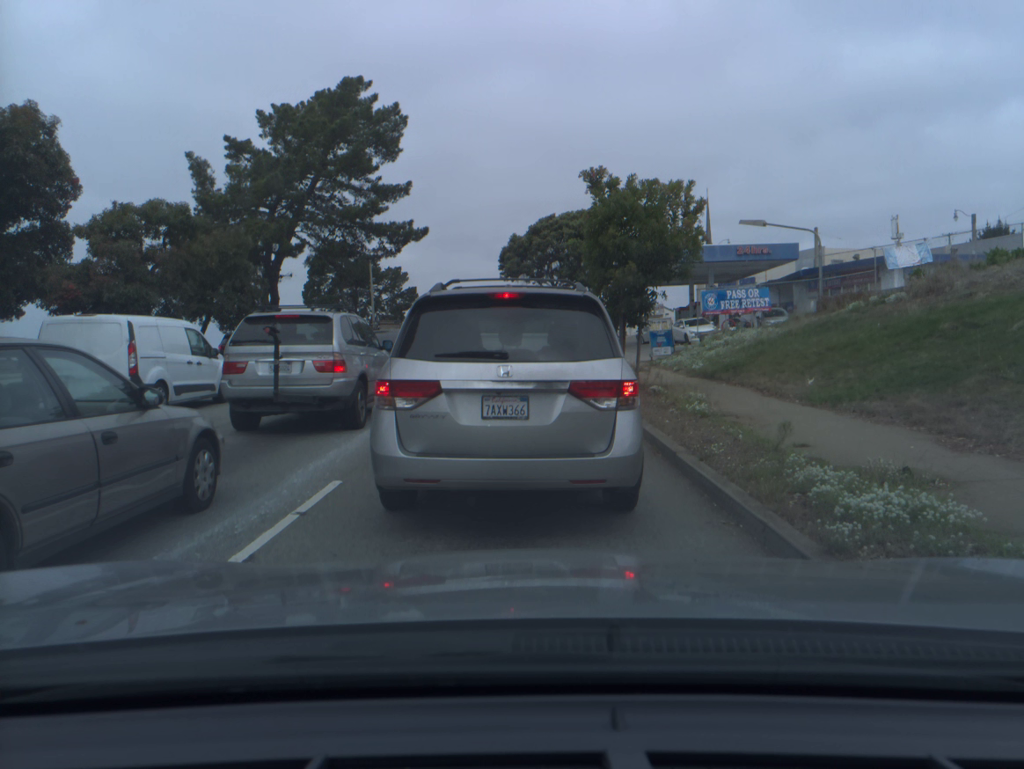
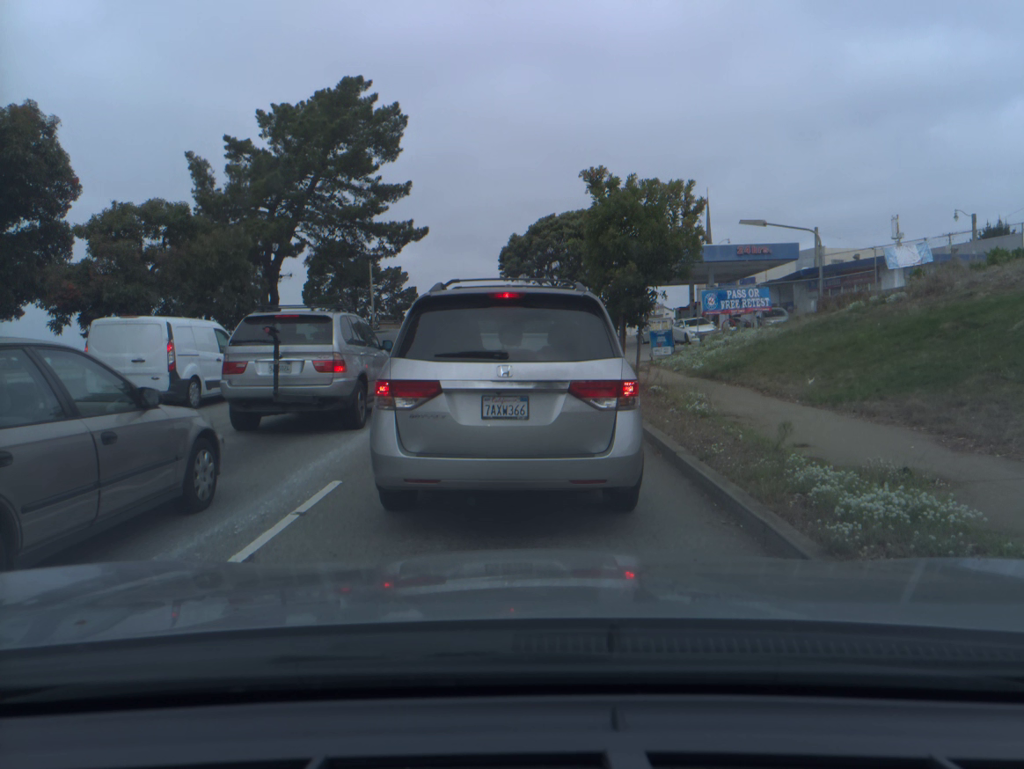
(0.0, 0.0) m; 0°
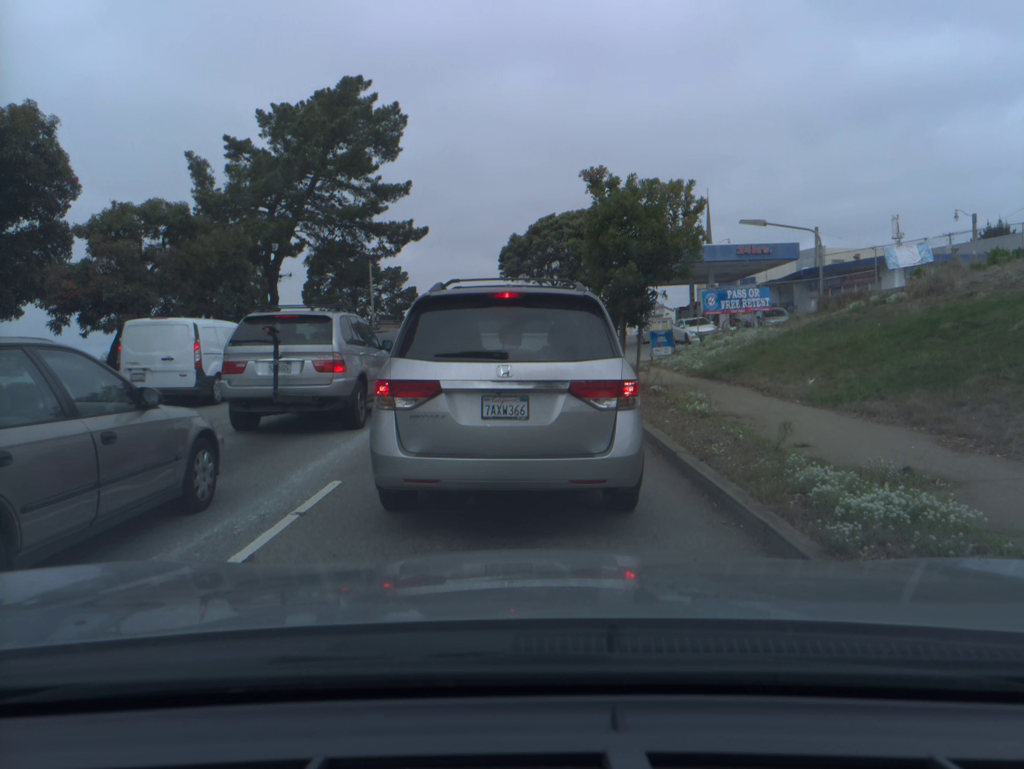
(0.0, 0.0) m; 0°
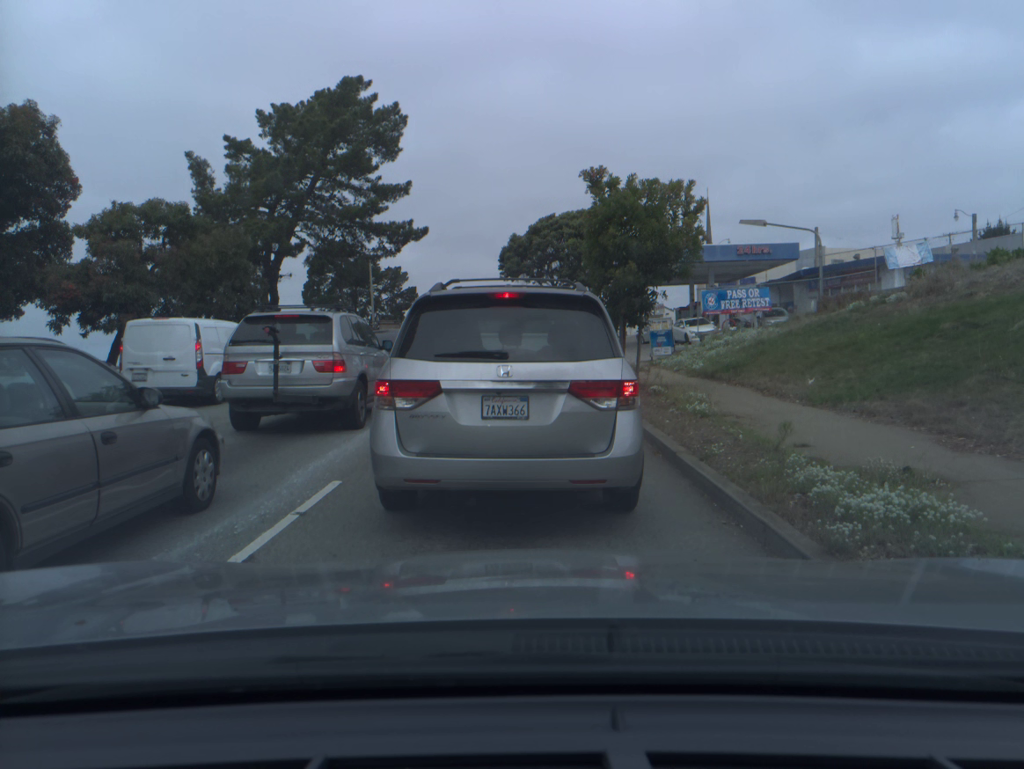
(0.0, 0.0) m; 0°
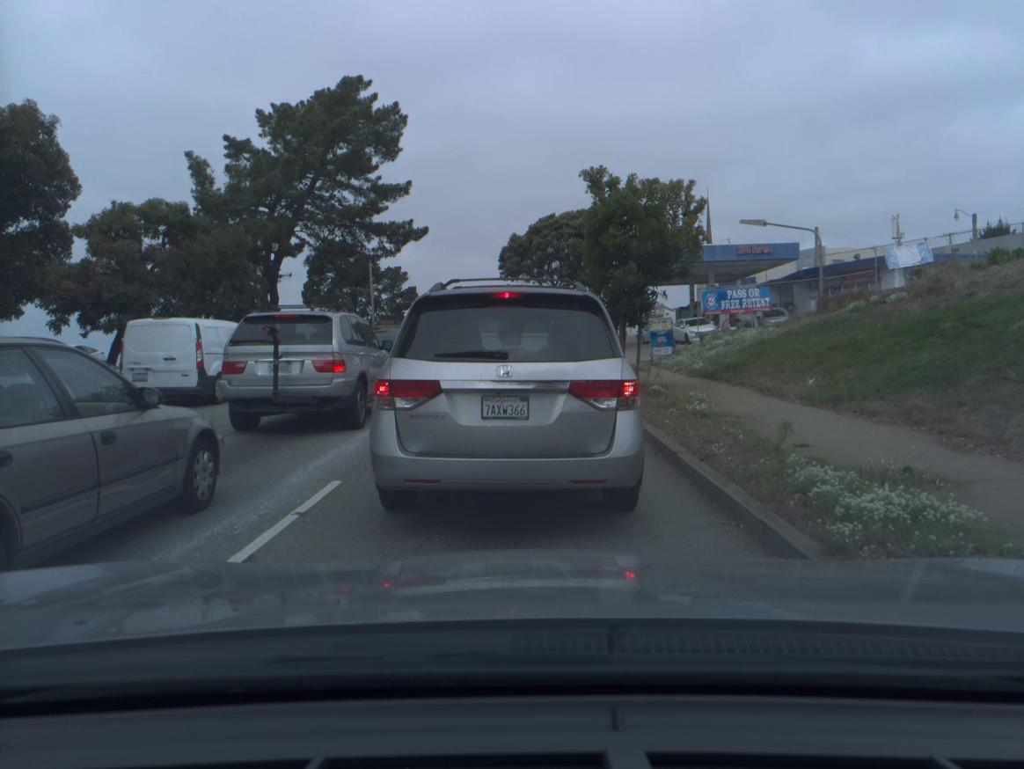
(0.0, 0.0) m; 0°
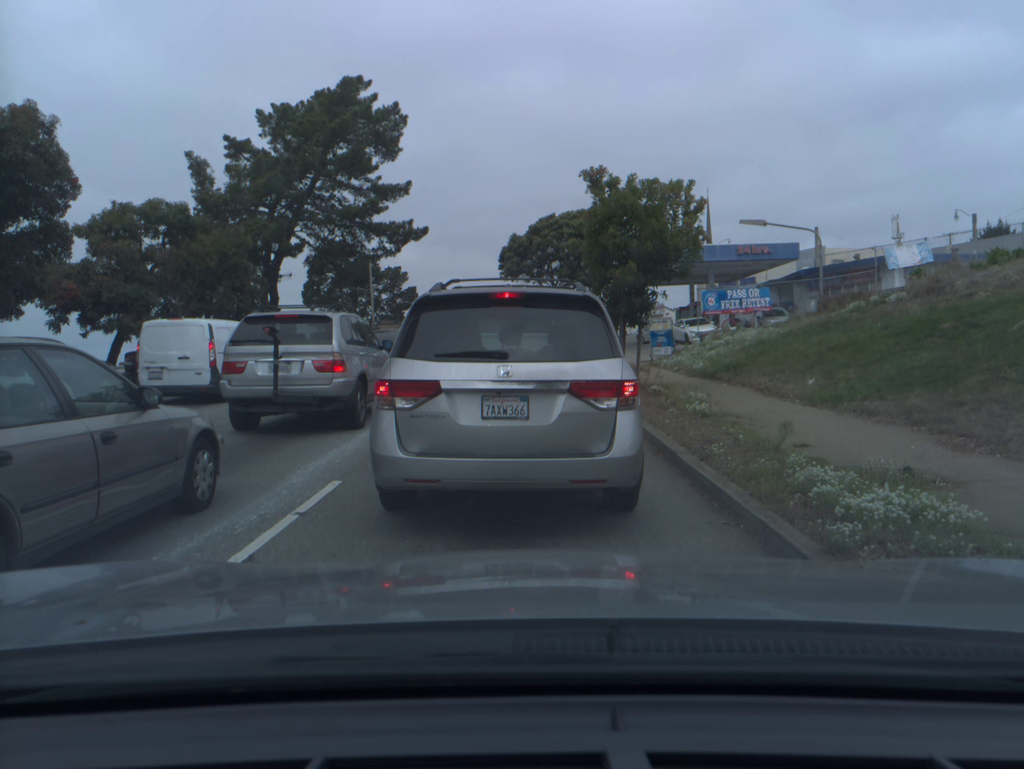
(0.0, 0.0) m; 0°
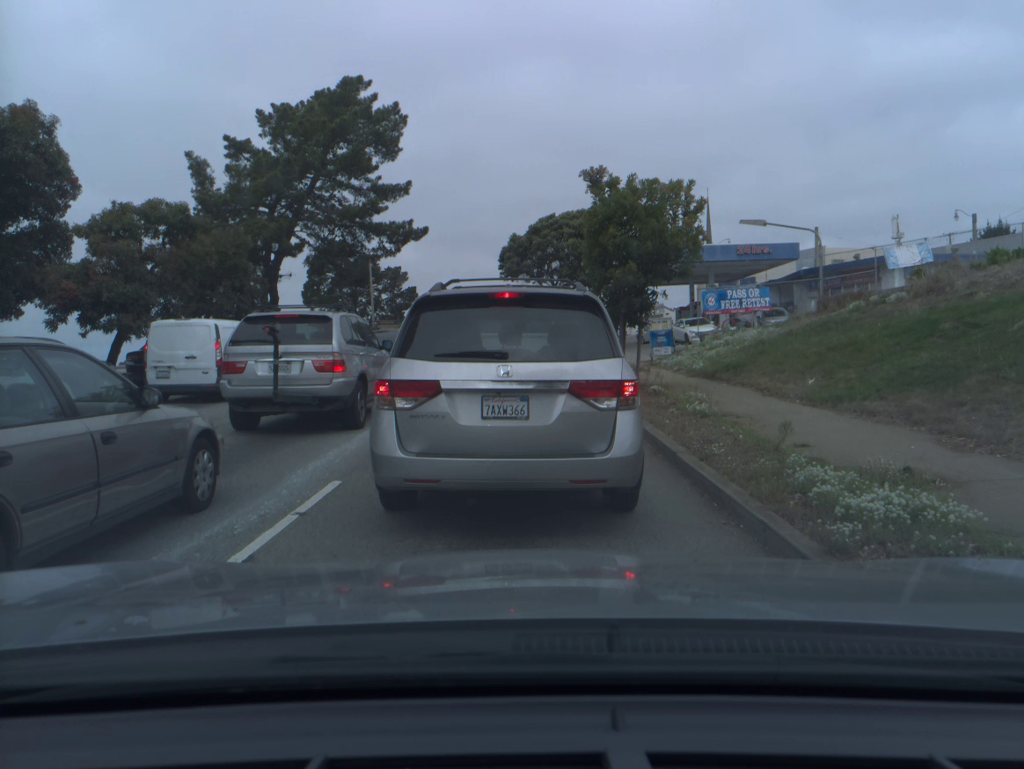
(0.0, 0.0) m; 0°
